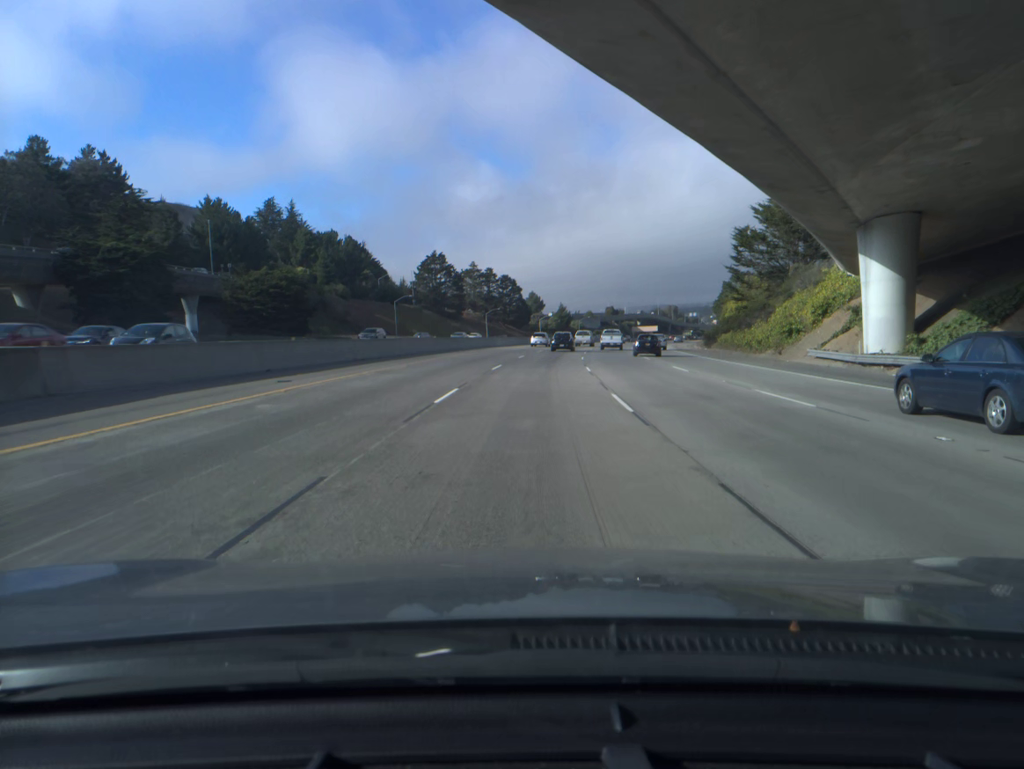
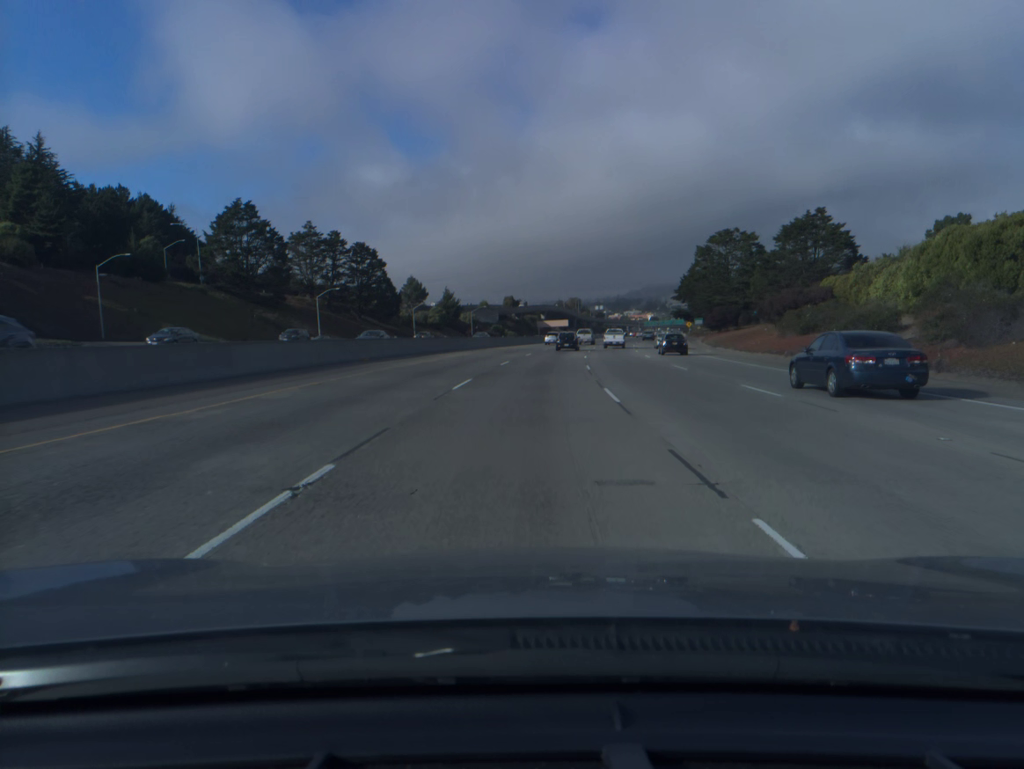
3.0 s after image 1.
(+5.3, +83.4) m; +8°
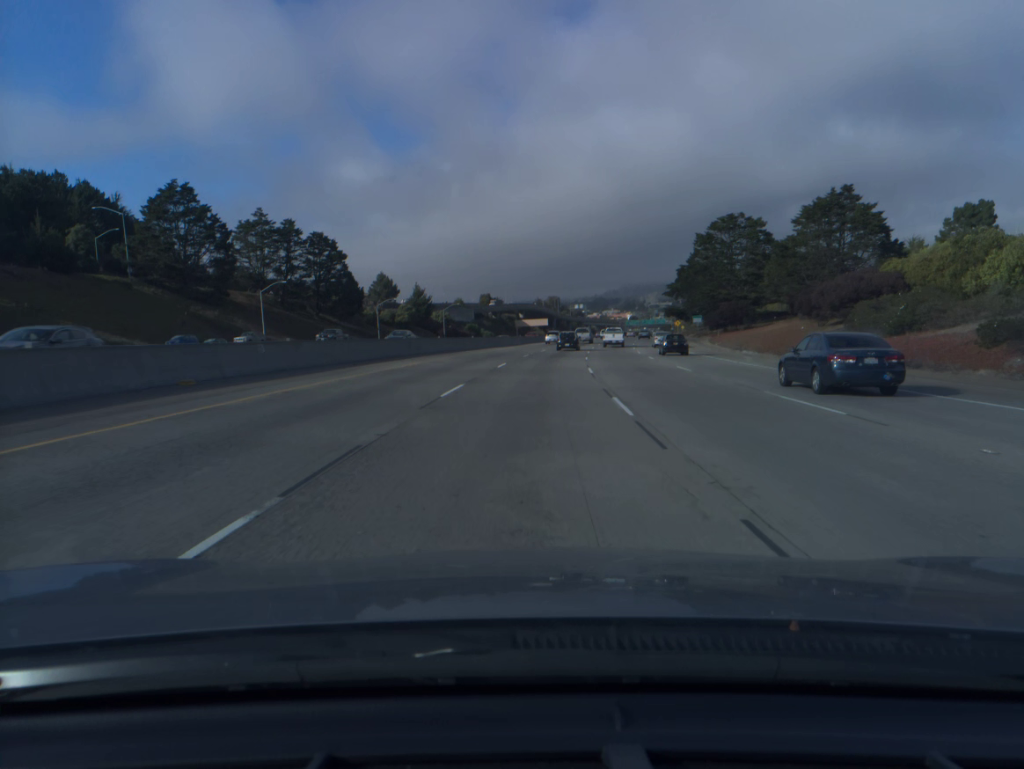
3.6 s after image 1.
(+0.2, +16.8) m; +2°
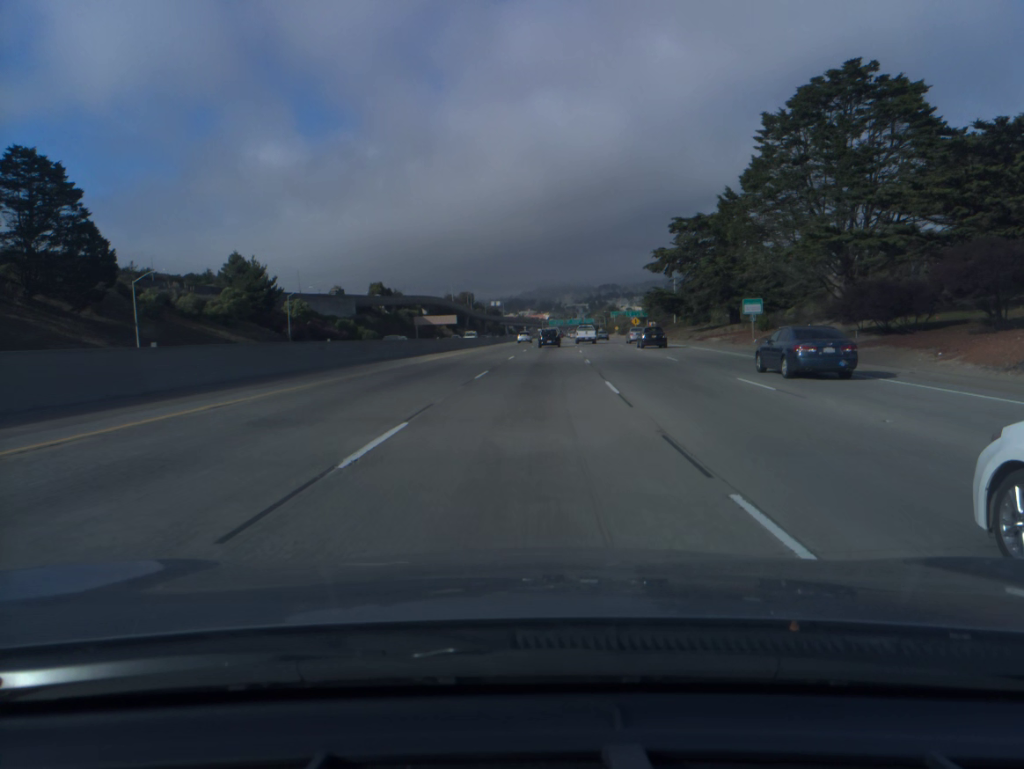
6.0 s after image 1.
(+3.8, +67.2) m; +6°
